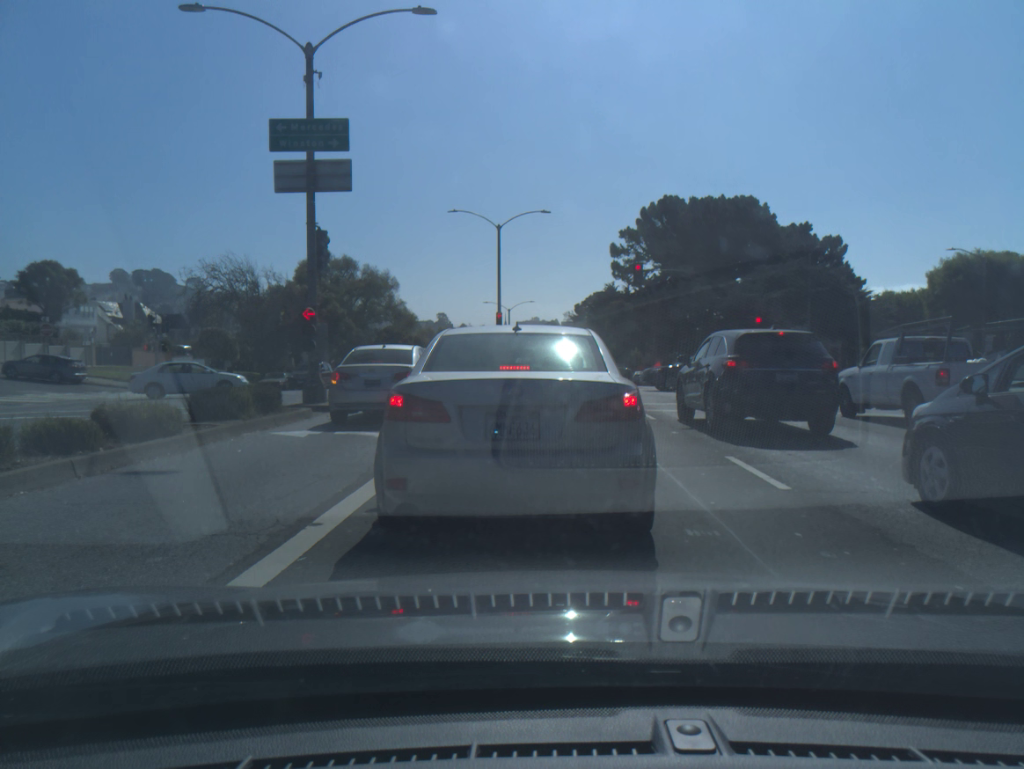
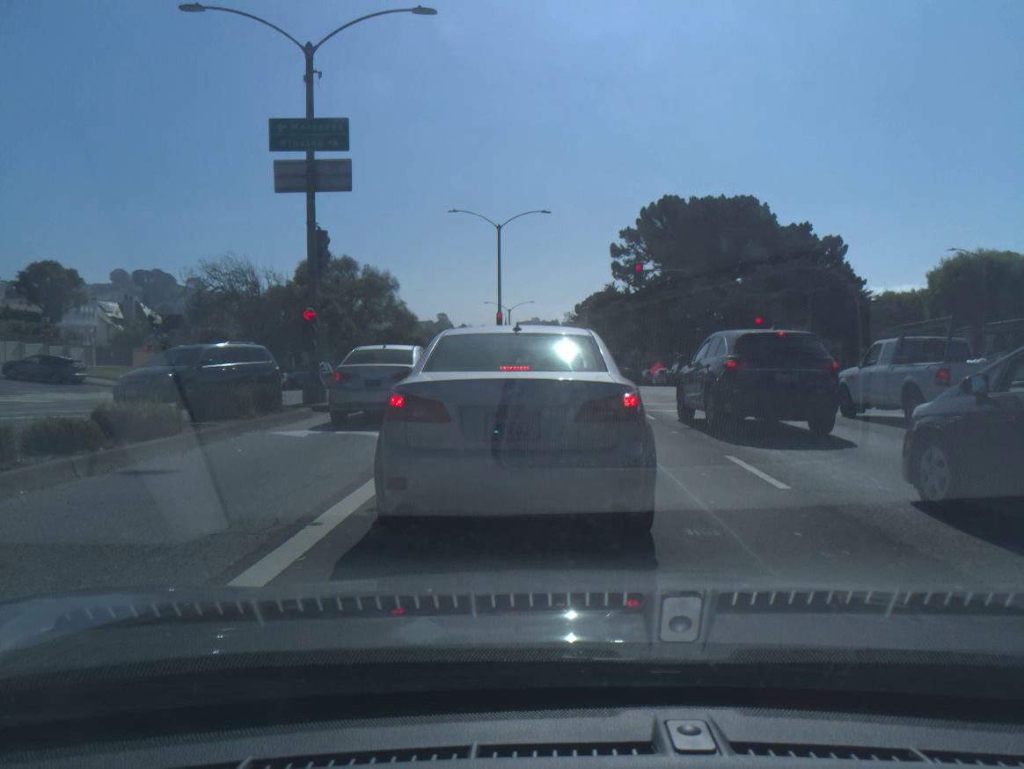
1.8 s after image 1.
(0.0, 0.0) m; 0°
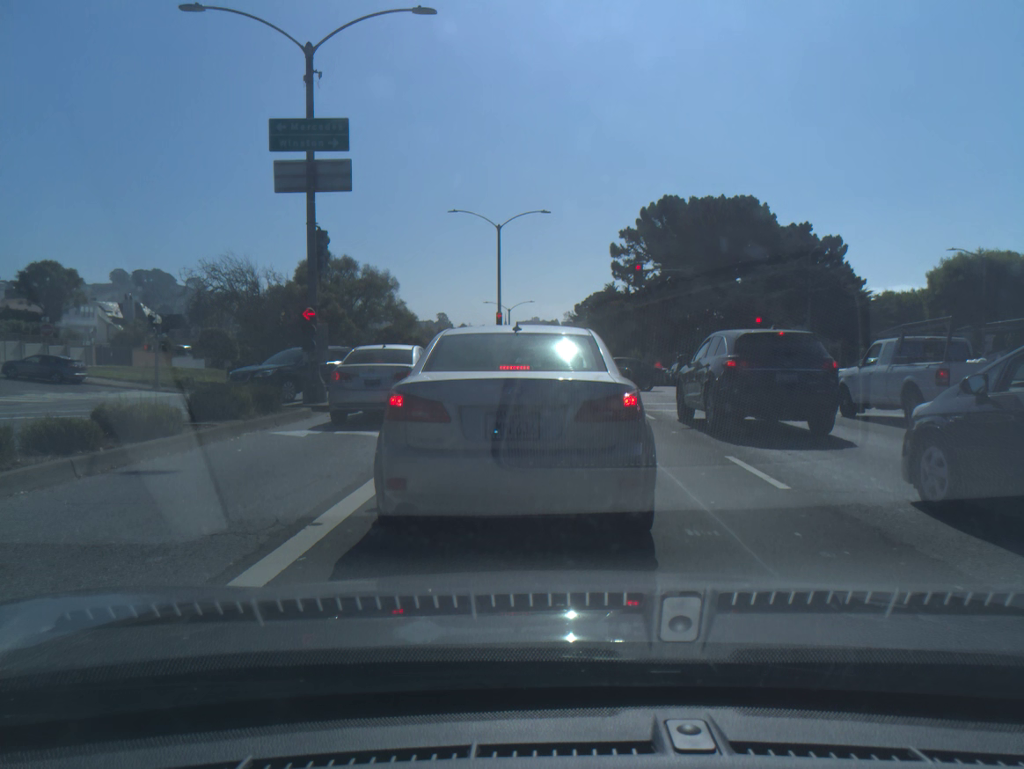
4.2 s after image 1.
(0.0, 0.0) m; 0°
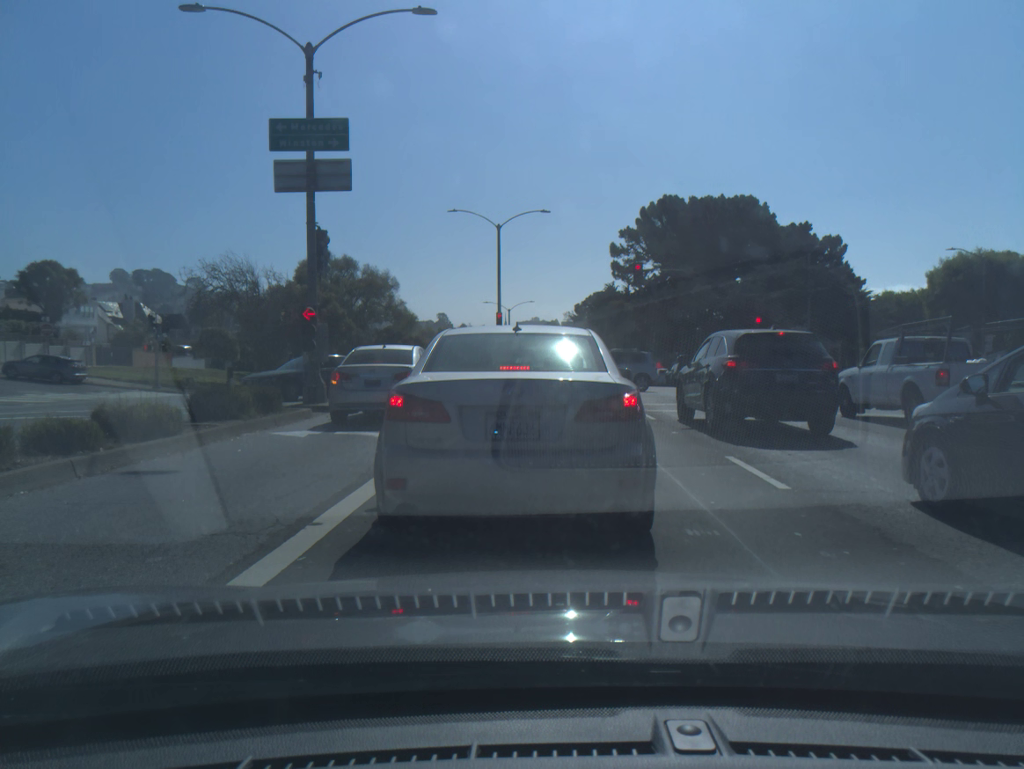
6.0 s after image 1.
(0.0, 0.0) m; 0°
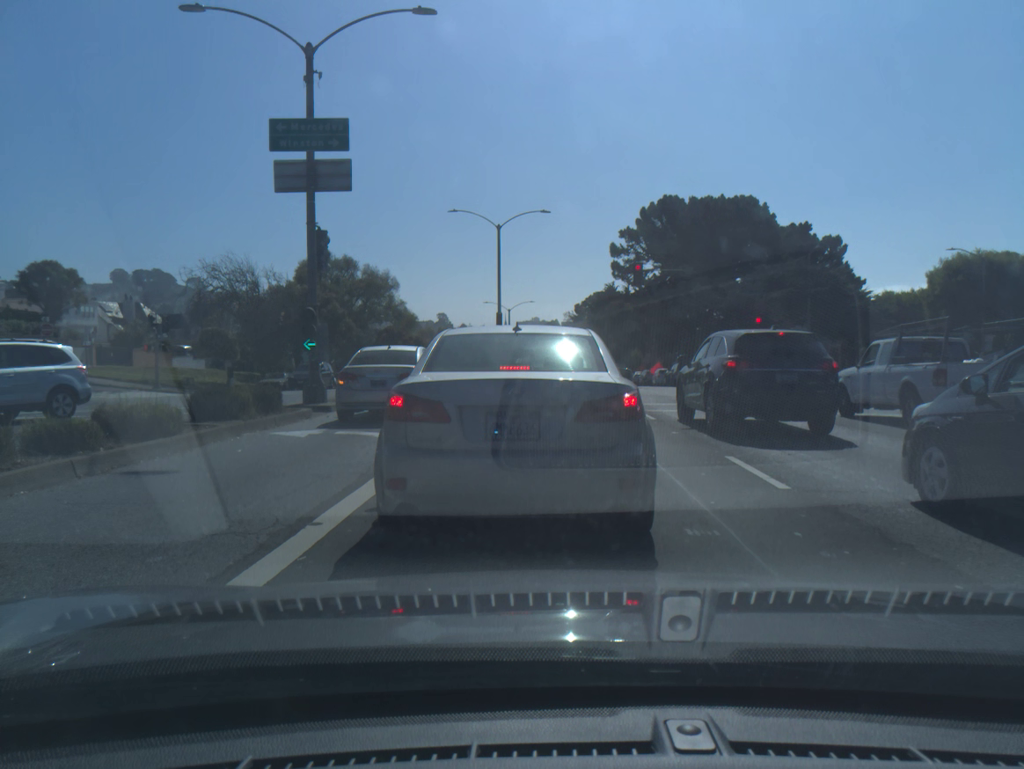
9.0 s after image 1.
(0.0, 0.0) m; 0°
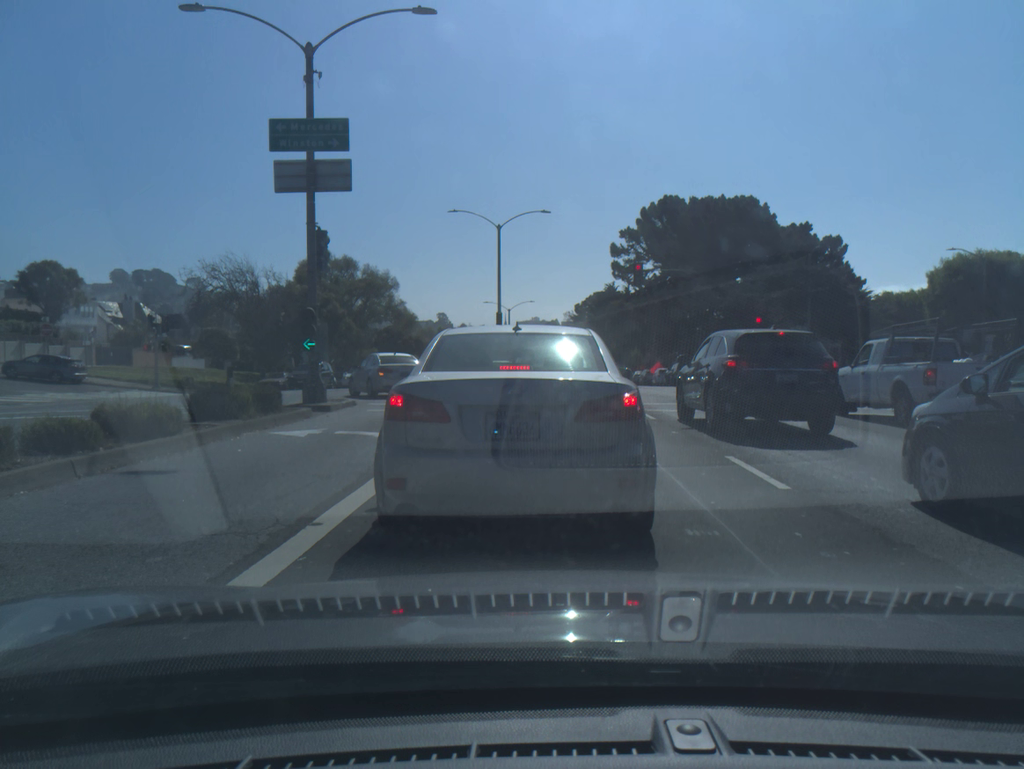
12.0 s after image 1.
(0.0, 0.0) m; 0°
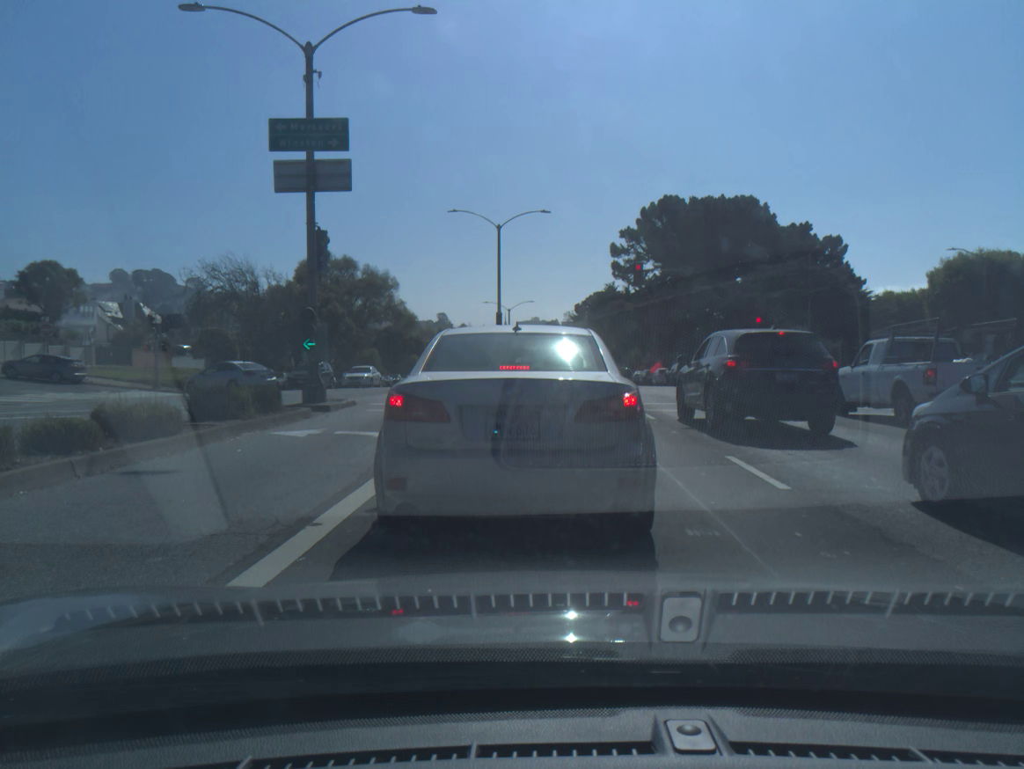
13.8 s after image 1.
(0.0, 0.0) m; 0°
